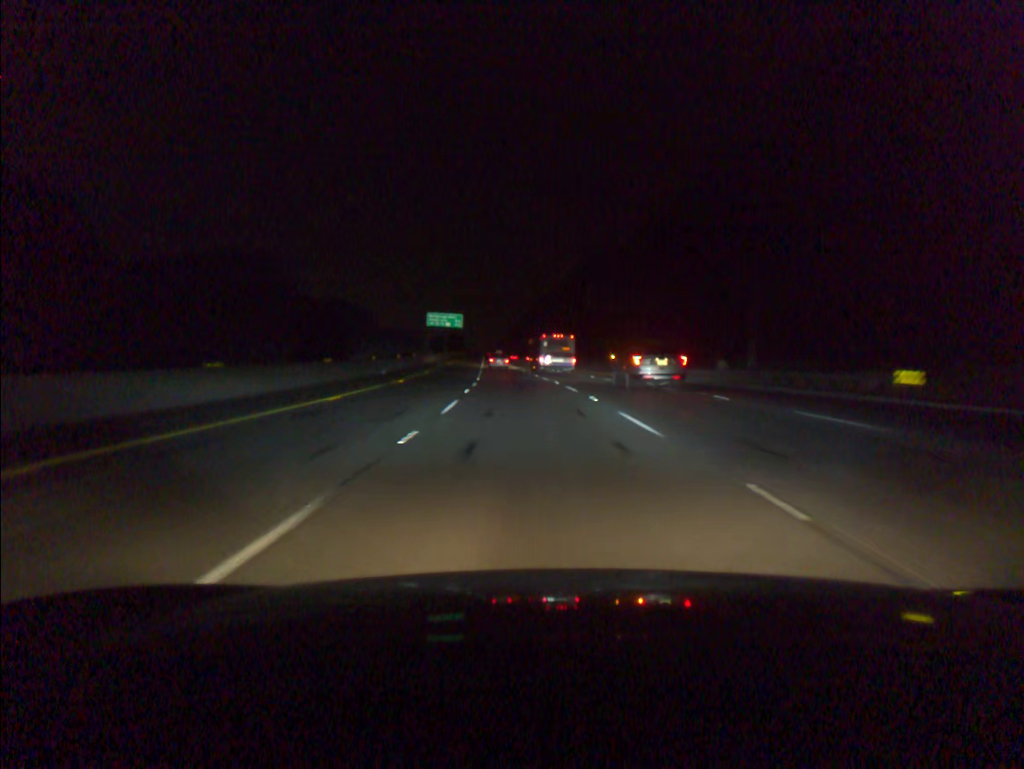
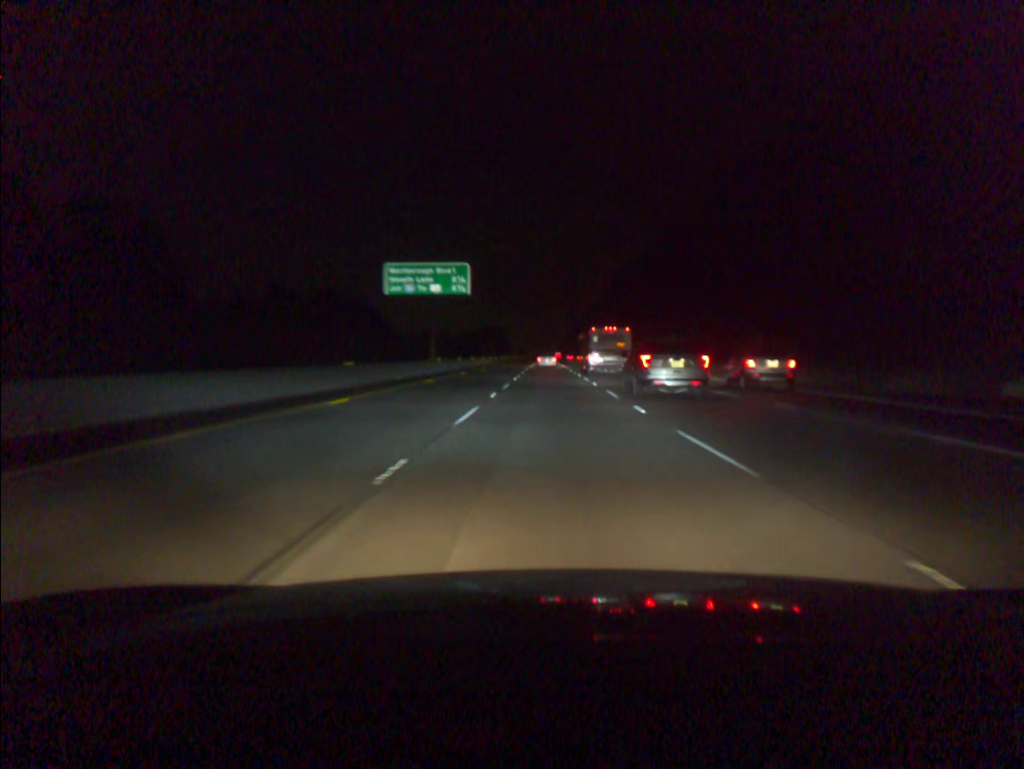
(-5.1, +90.4) m; -5°
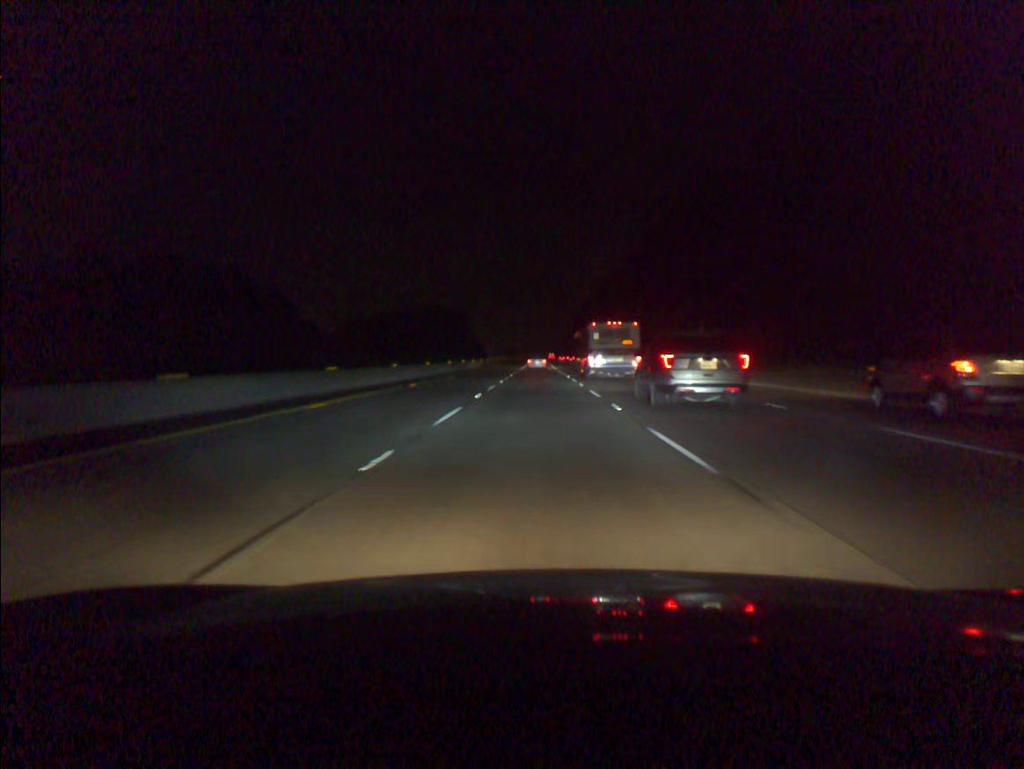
(+0.7, +73.2) m; 0°
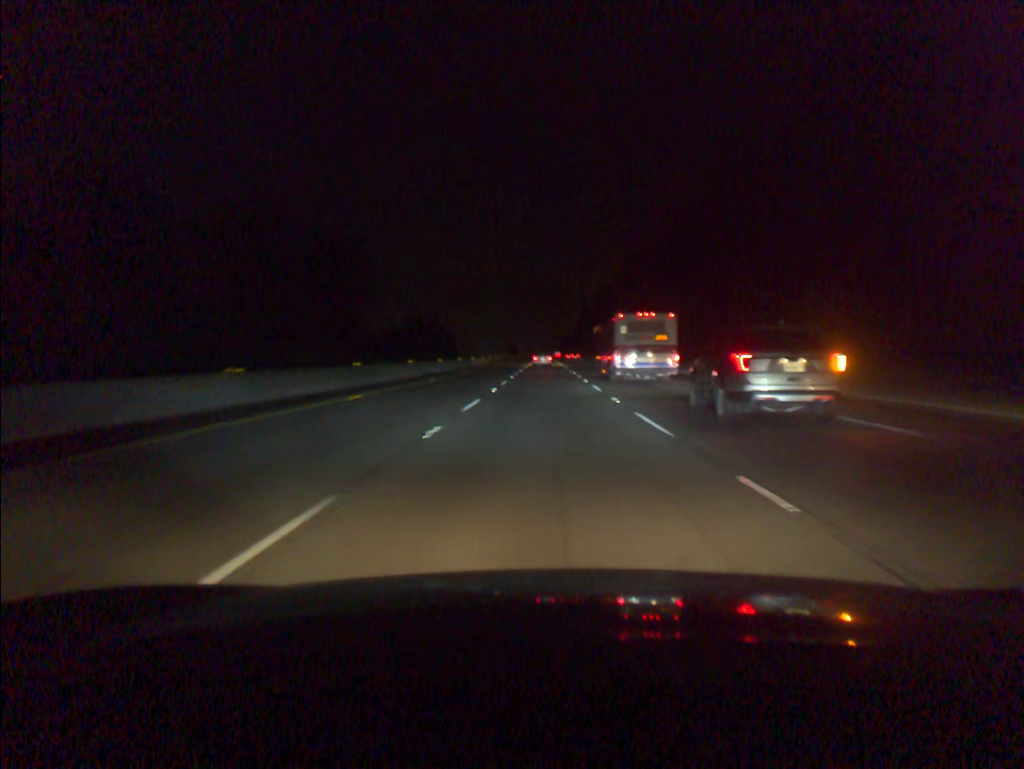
(-0.3, +55.3) m; 0°
